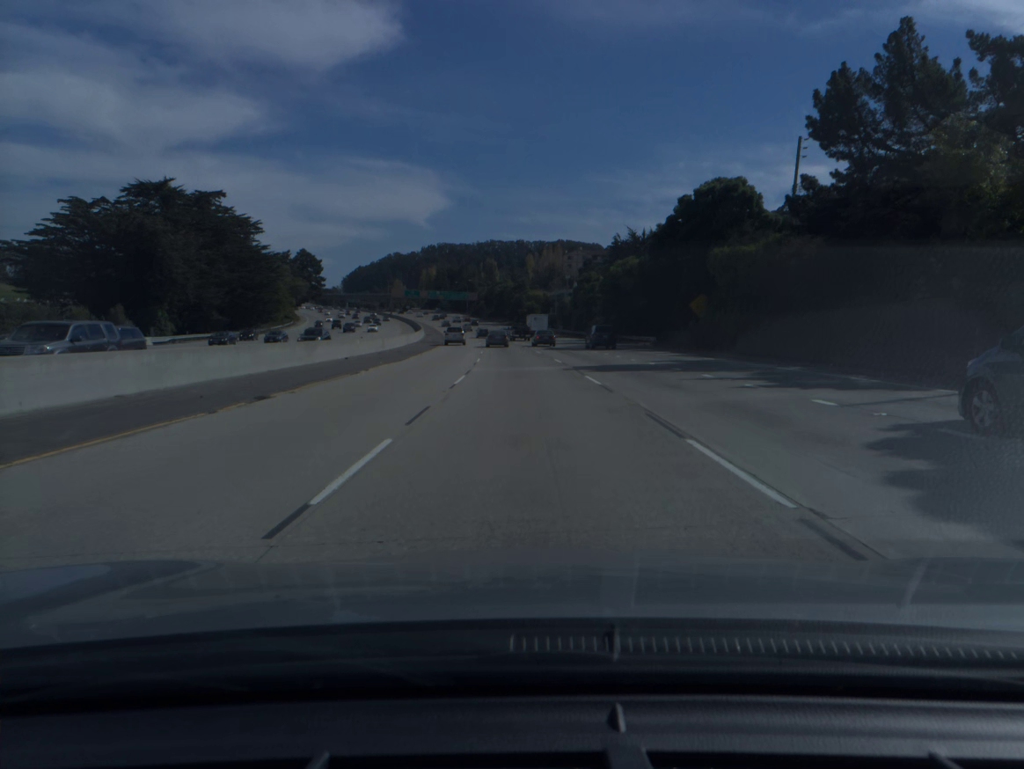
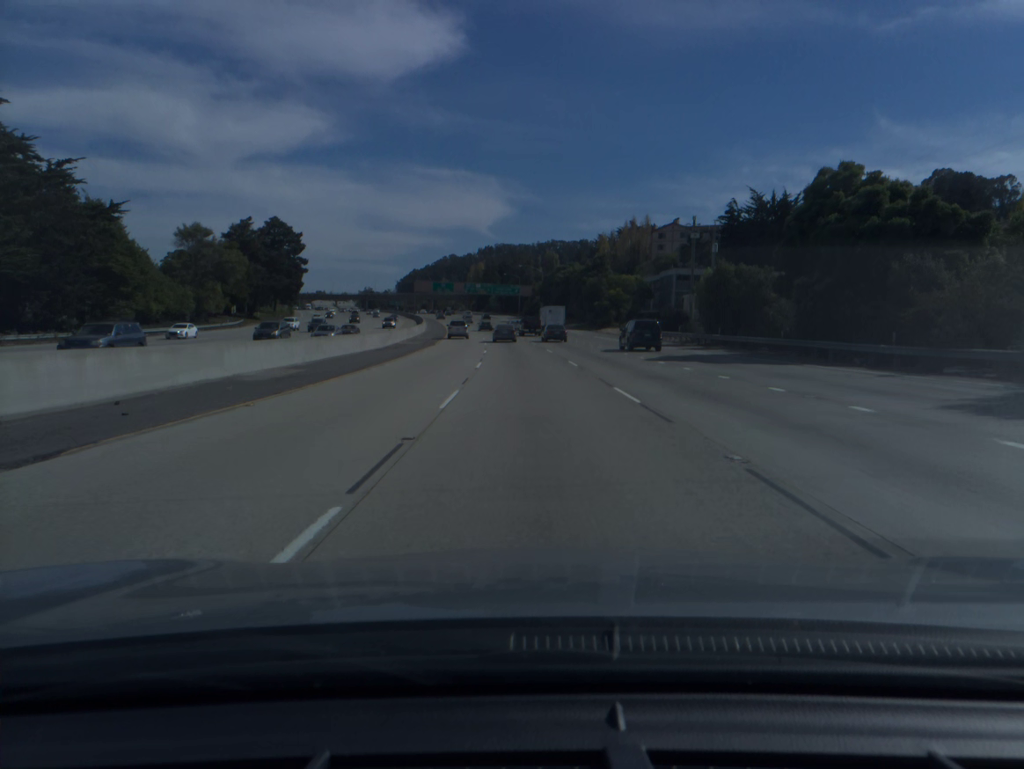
(-3.0, +76.9) m; -4°
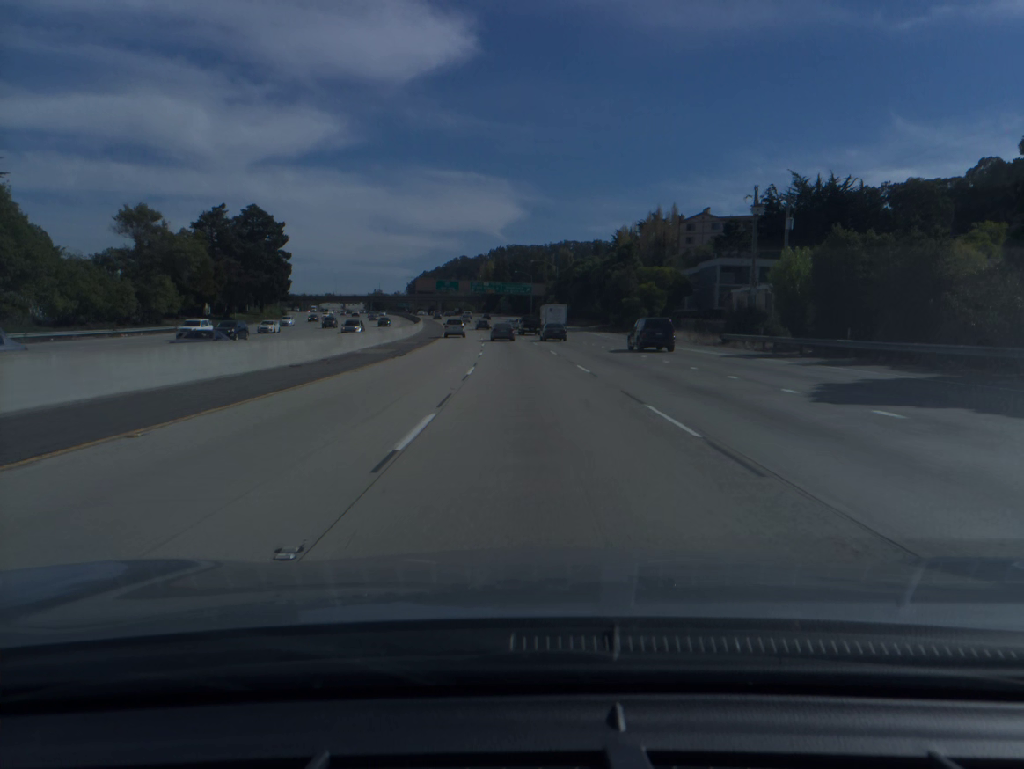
(-0.1, +19.0) m; -1°
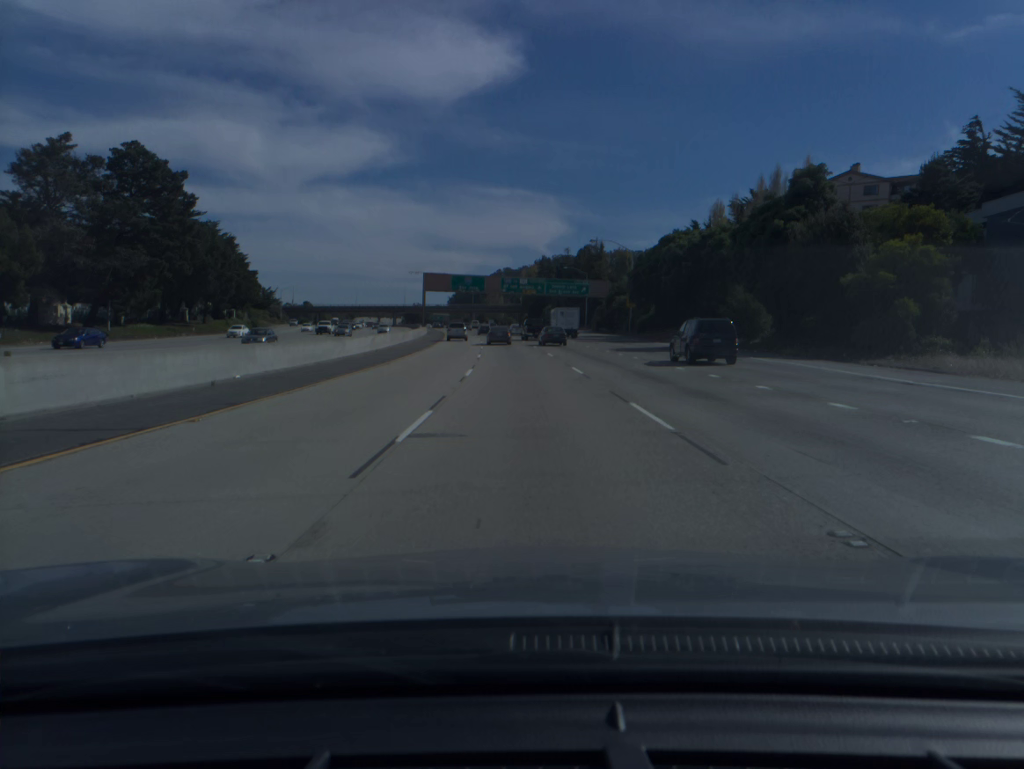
(-1.5, +56.3) m; -3°
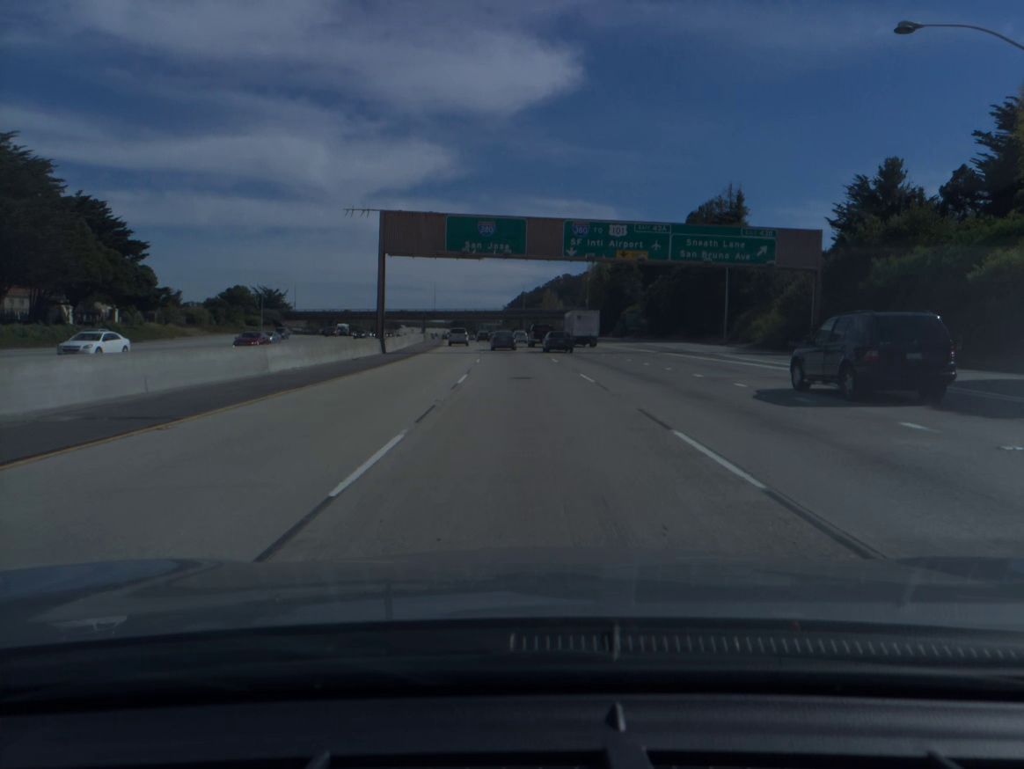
(-2.7, +74.3) m; -4°
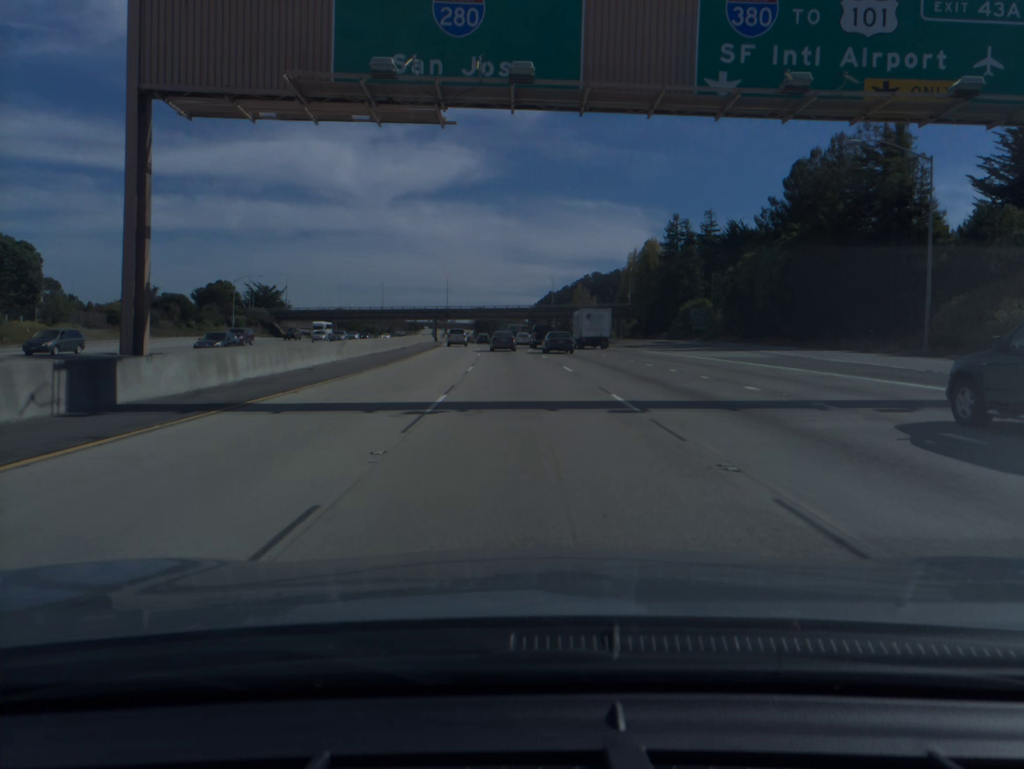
(-0.6, +36.7) m; -2°
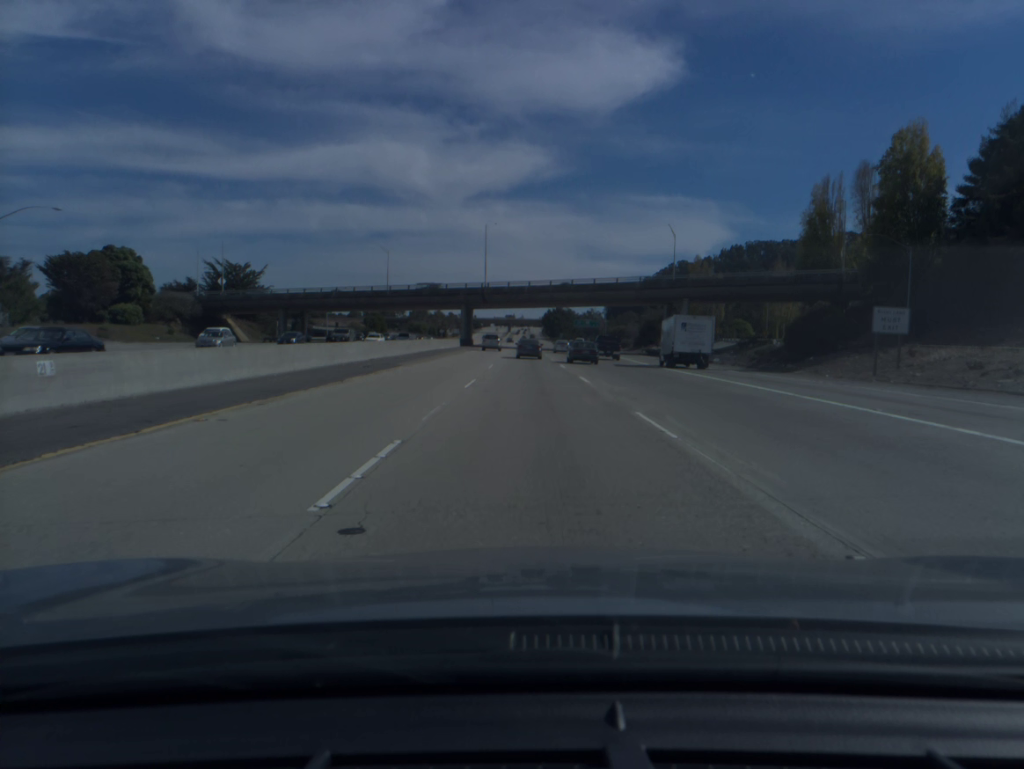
(-4.3, +91.0) m; -5°
